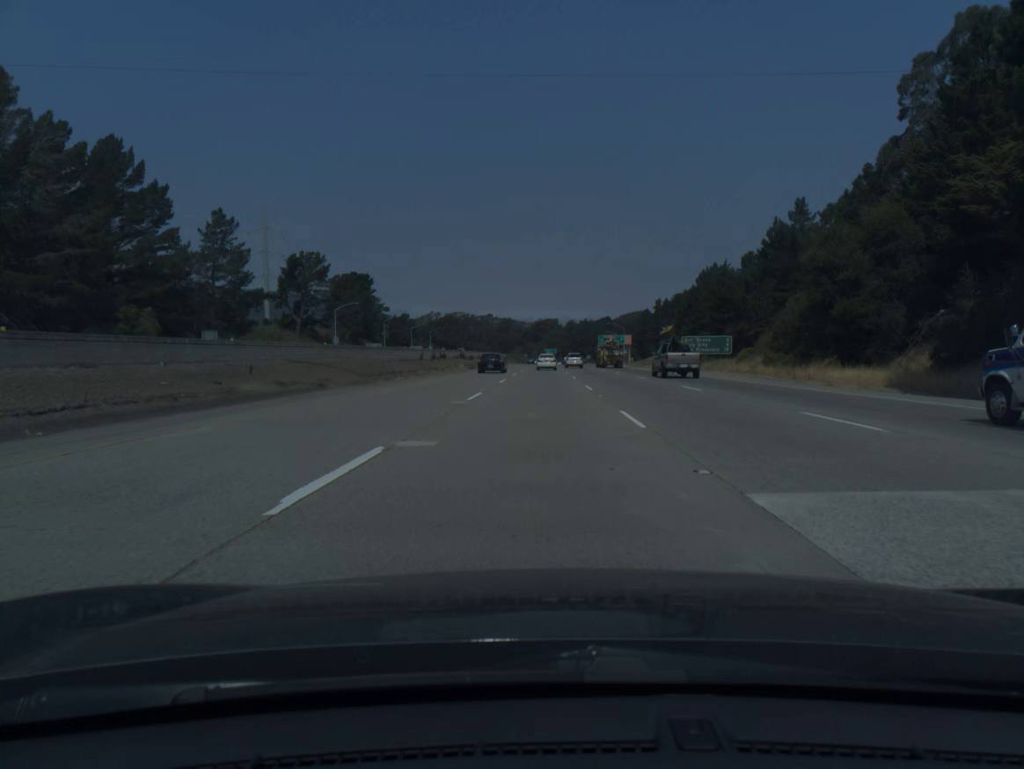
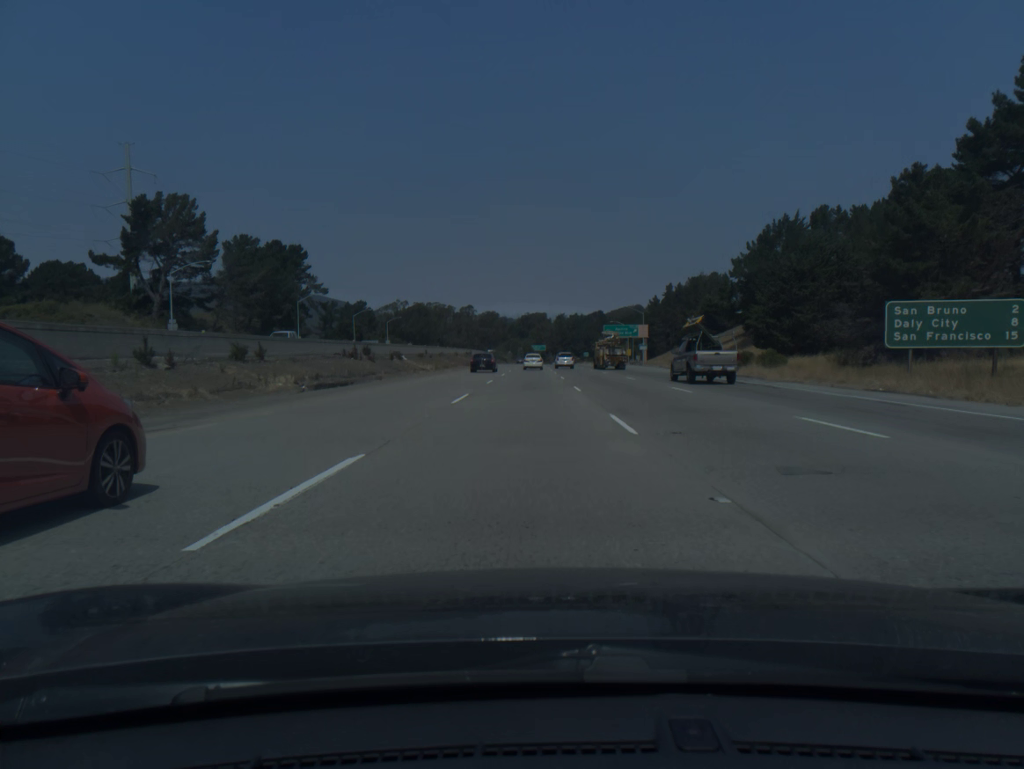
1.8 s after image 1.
(+0.4, +59.3) m; +1°
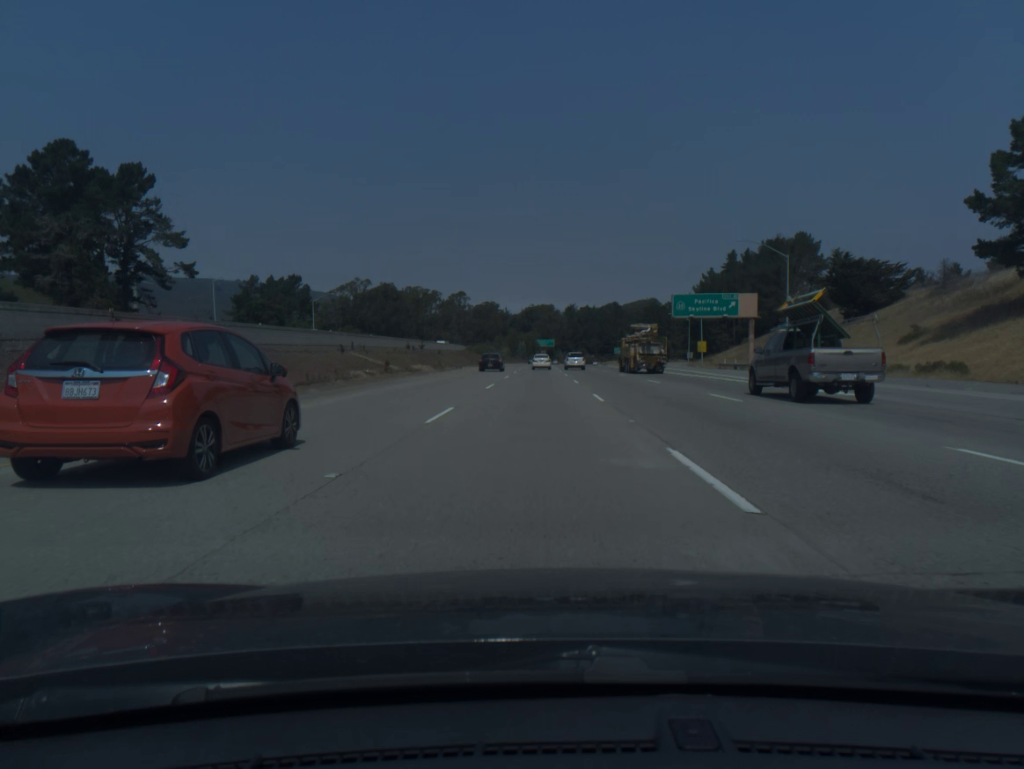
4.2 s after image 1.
(-0.6, +79.3) m; 0°
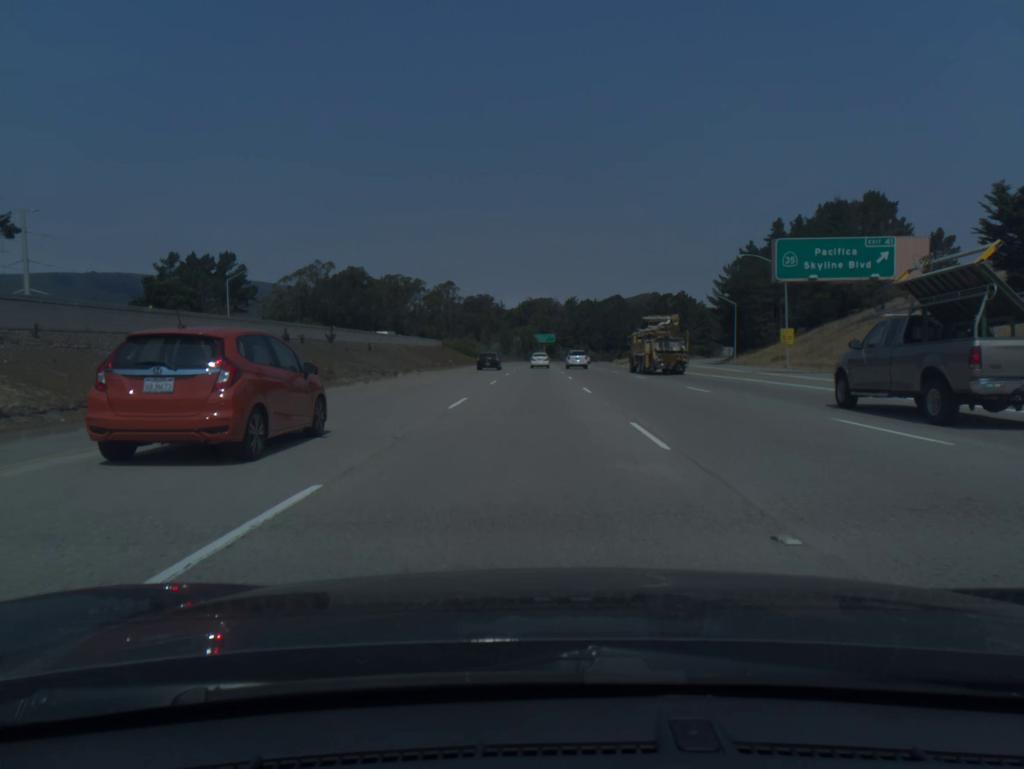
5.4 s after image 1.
(+0.1, +40.0) m; 0°
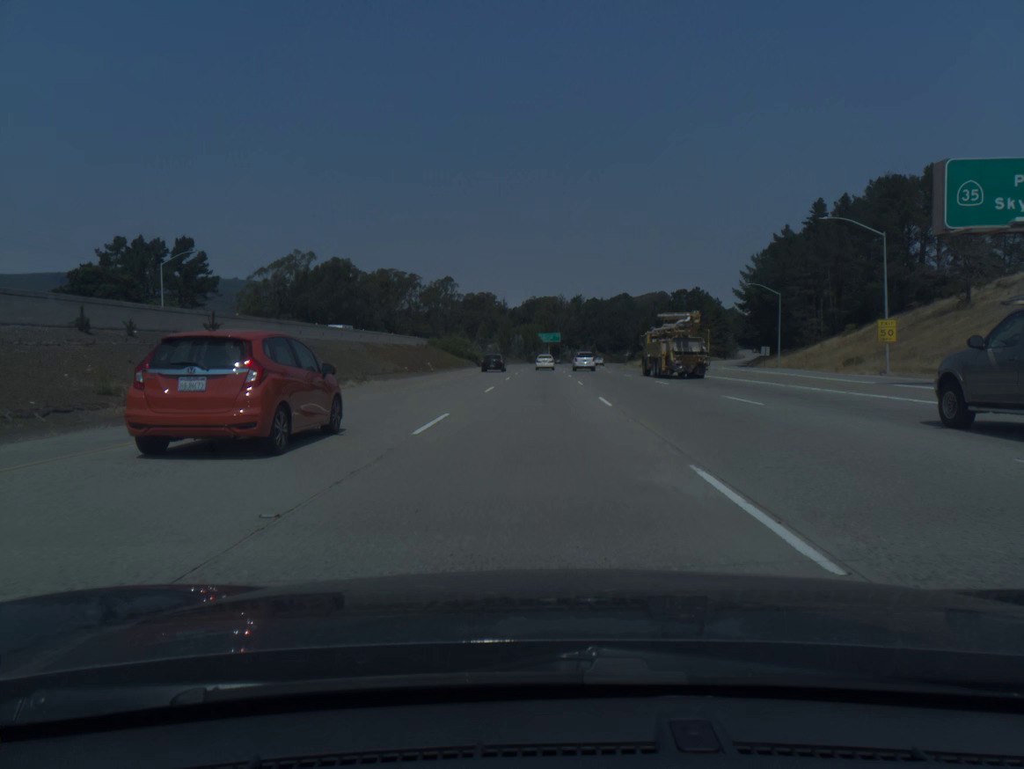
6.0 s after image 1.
(0.0, +20.1) m; 0°
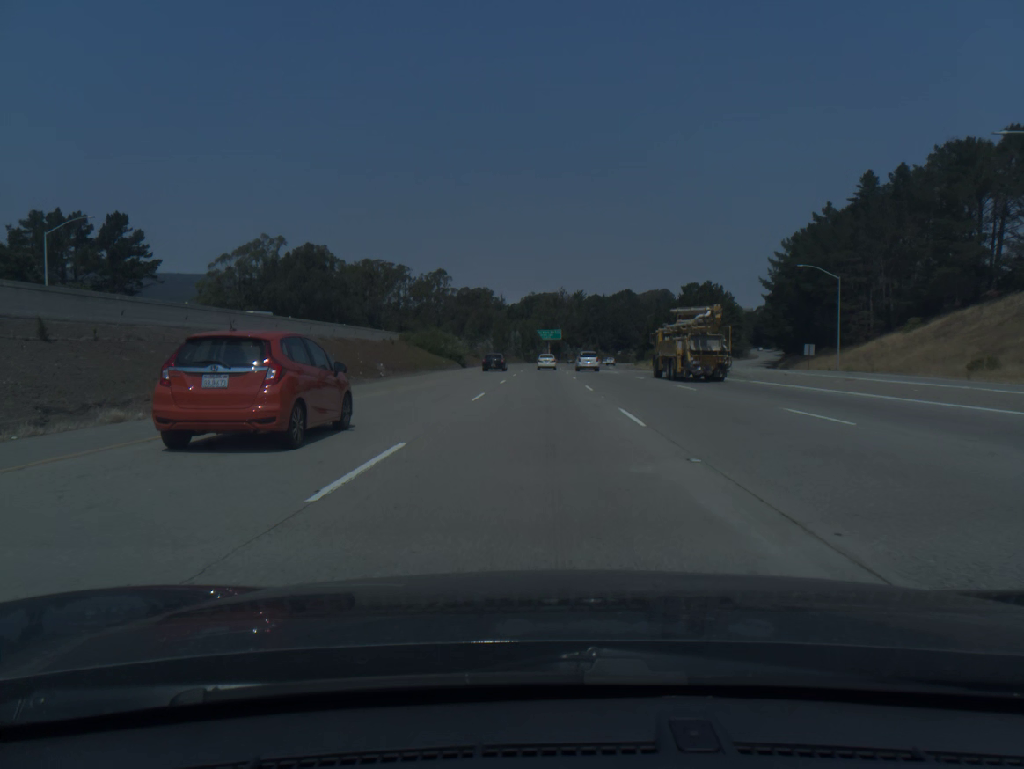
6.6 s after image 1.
(0.0, +20.1) m; 0°
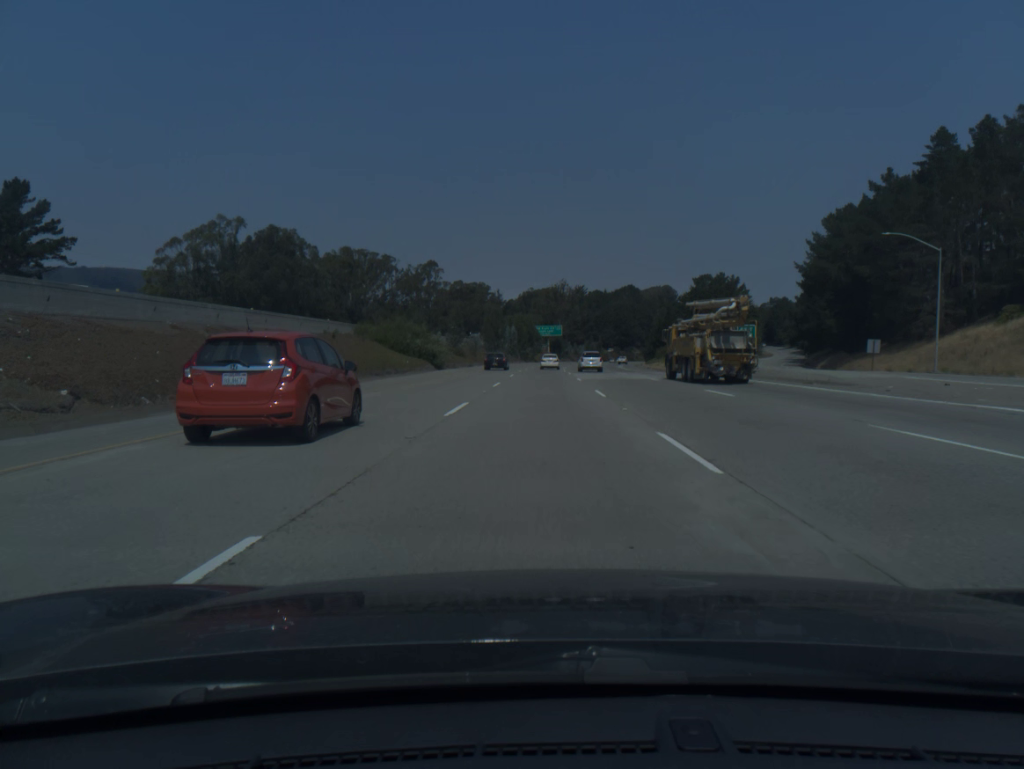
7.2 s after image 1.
(0.0, +20.1) m; 0°
